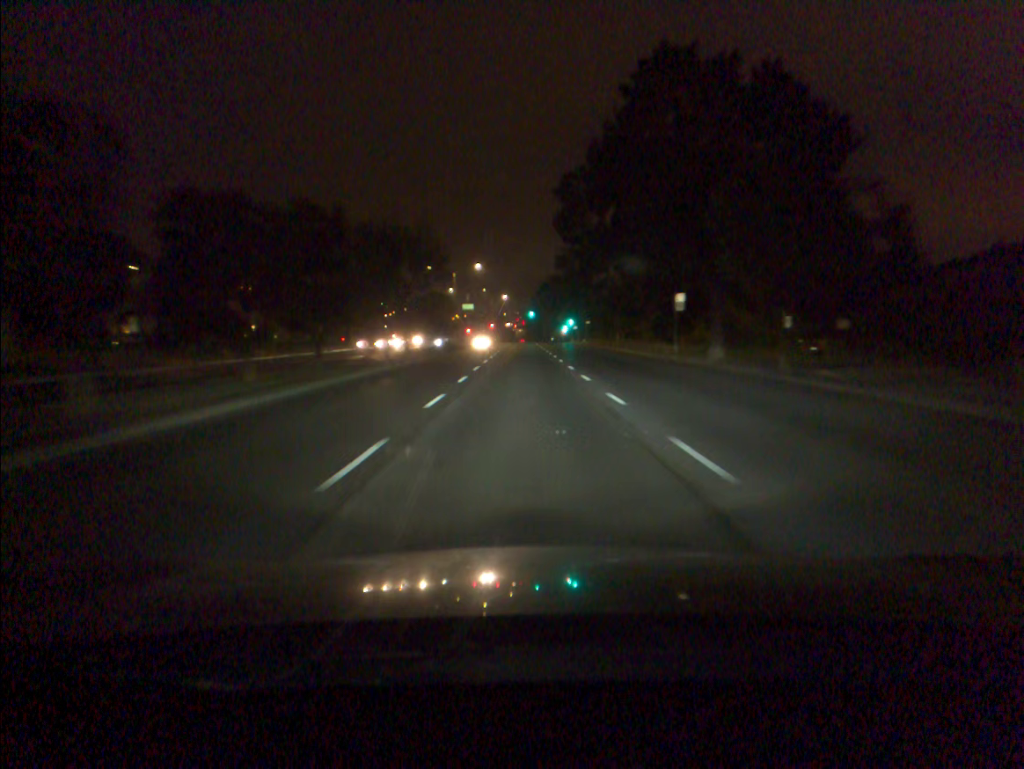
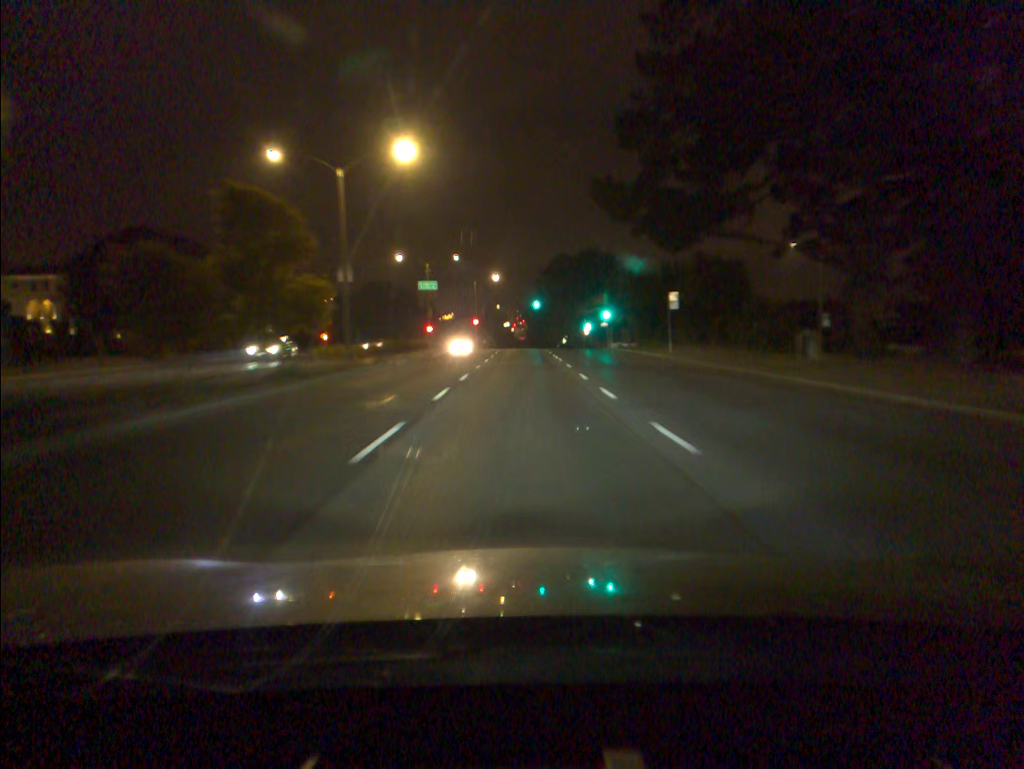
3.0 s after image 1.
(0.0, +57.0) m; 0°
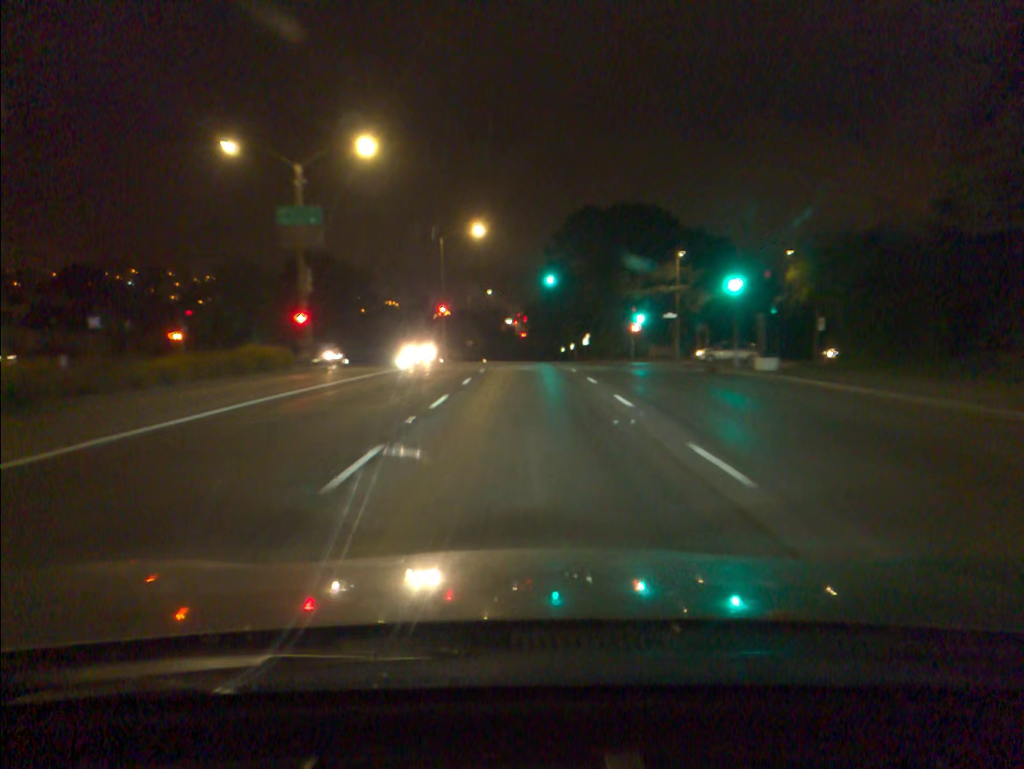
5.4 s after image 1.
(0.0, +45.3) m; 0°
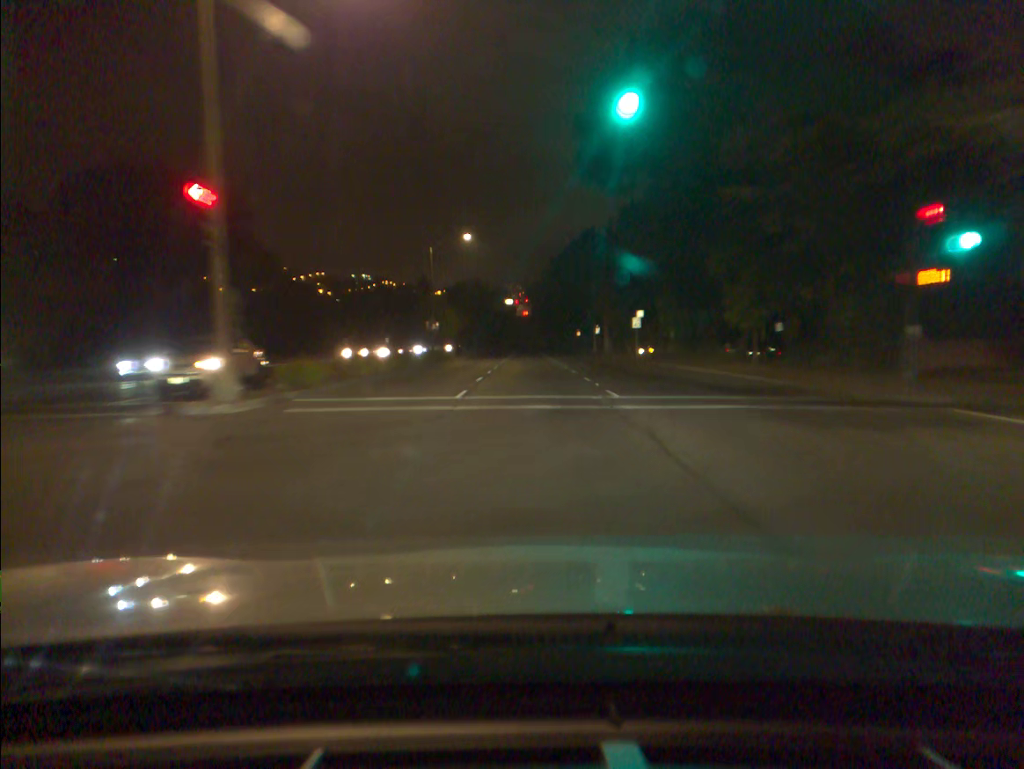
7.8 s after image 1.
(-0.1, +45.4) m; 0°
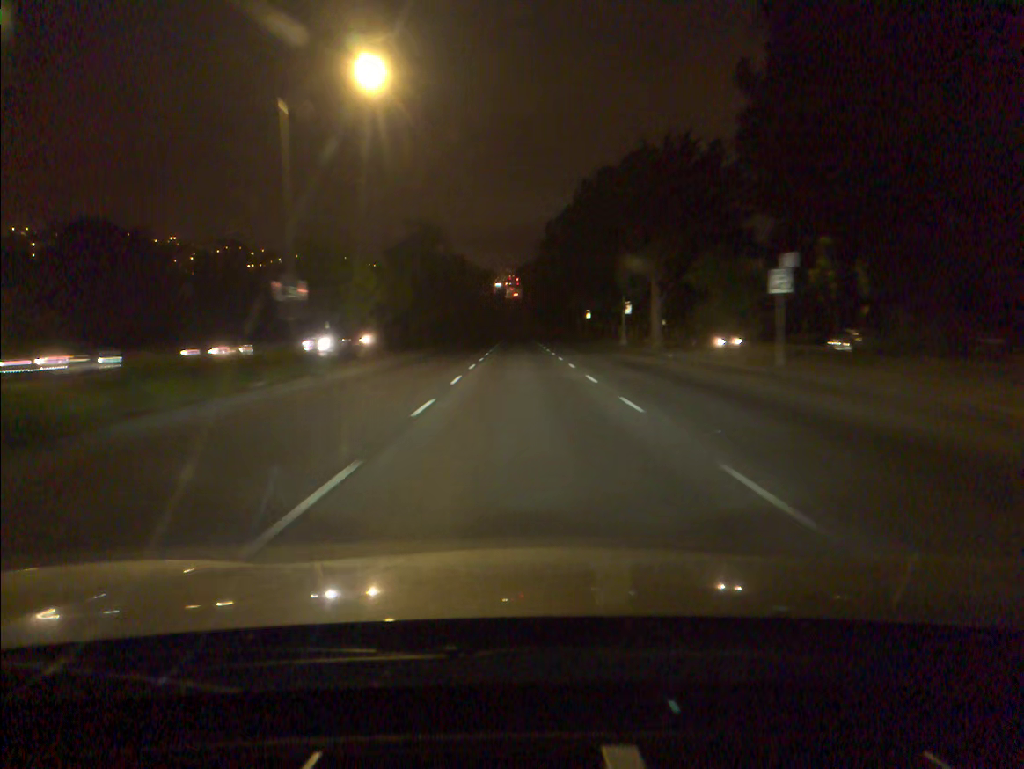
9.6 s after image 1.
(+0.2, +34.4) m; 0°
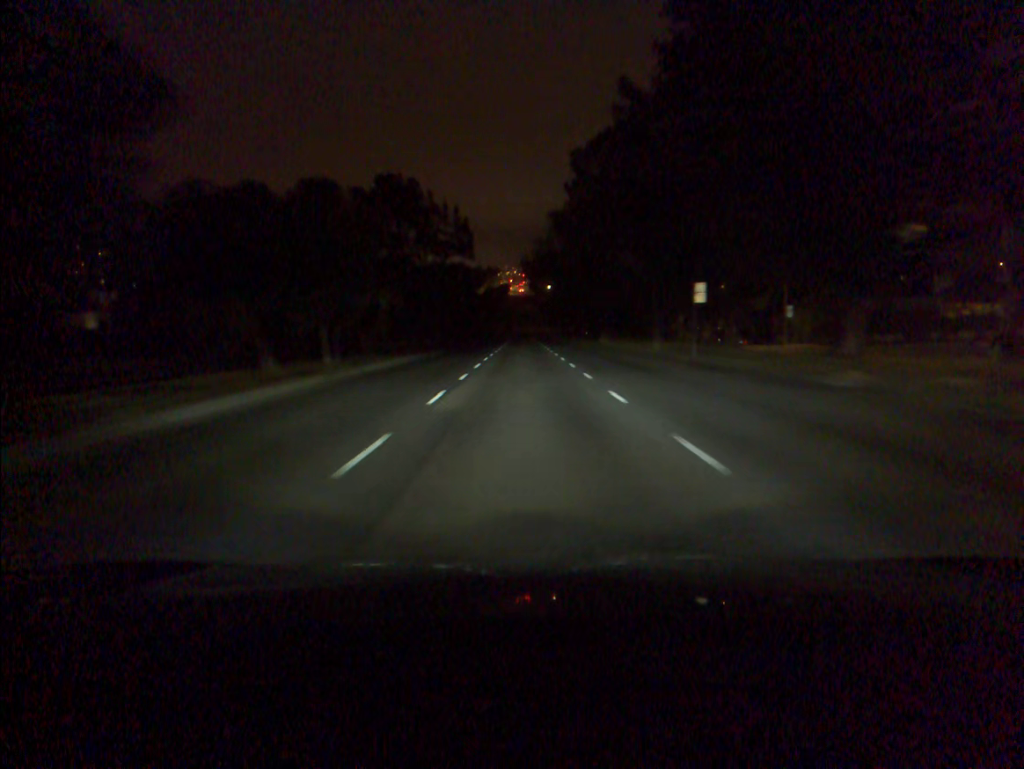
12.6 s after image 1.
(-0.2, +56.6) m; 0°
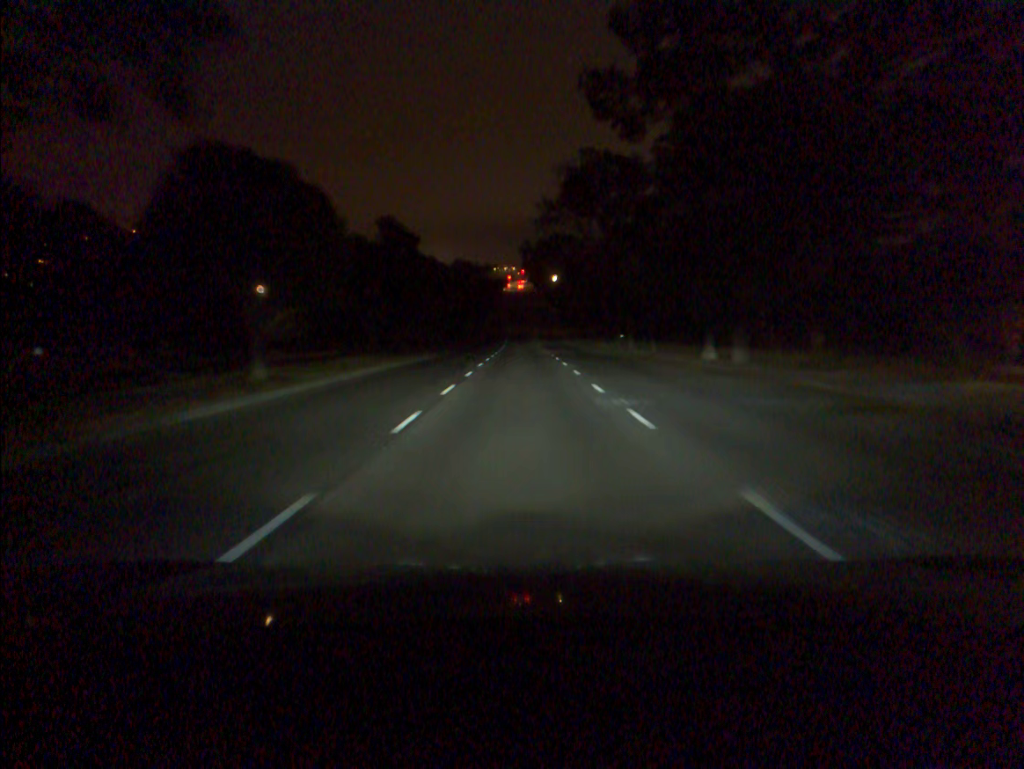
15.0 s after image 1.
(0.0, +47.4) m; 0°
